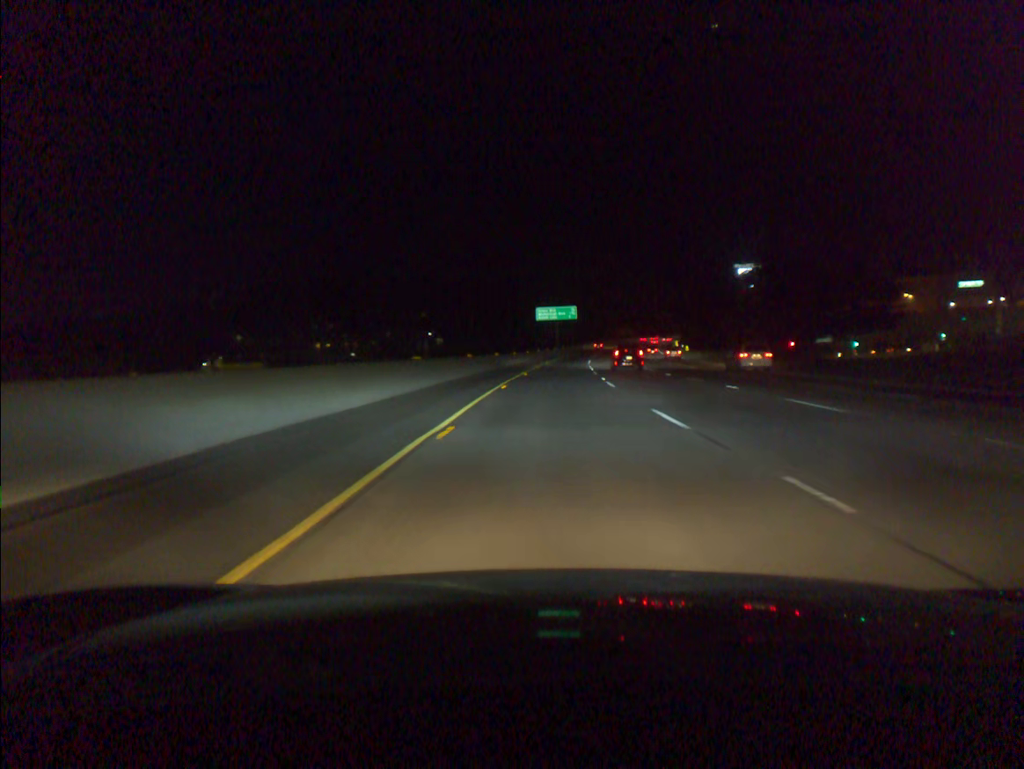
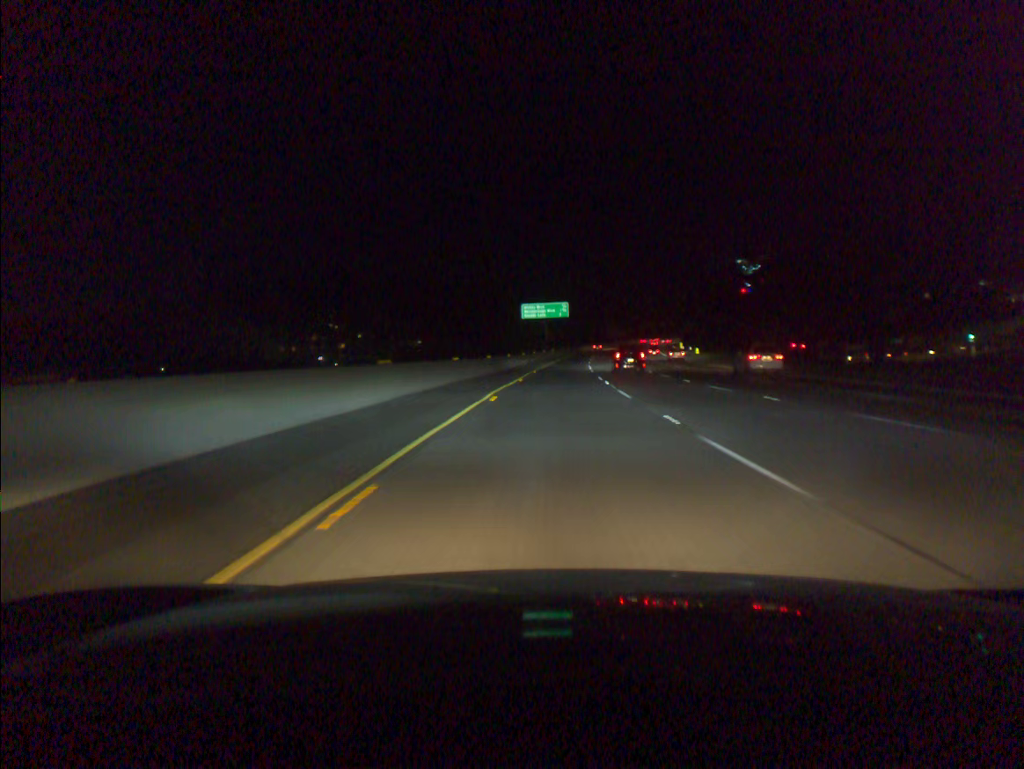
(+0.2, +19.8) m; +1°
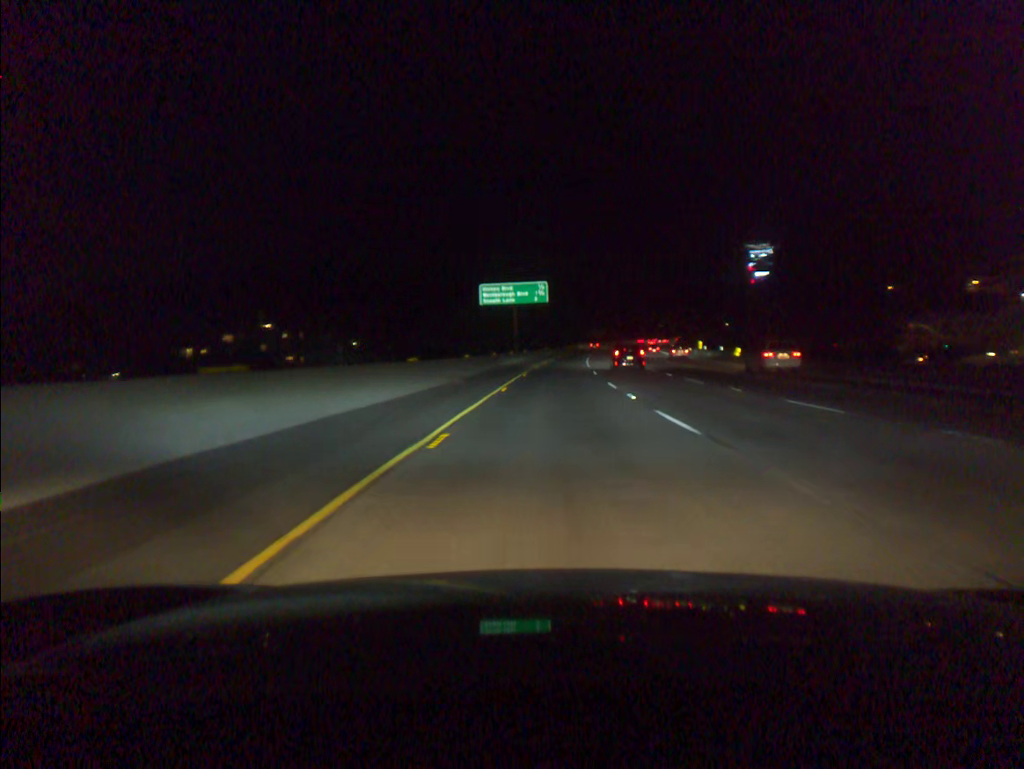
(+0.7, +39.3) m; +2°
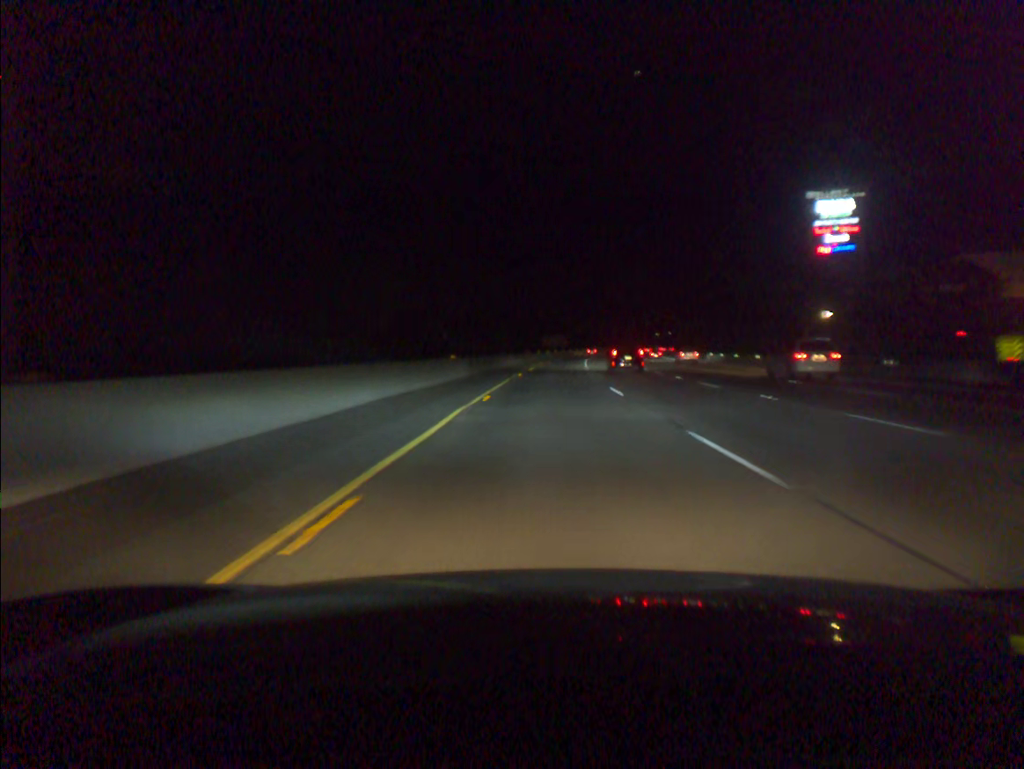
(+2.5, +77.7) m; +4°
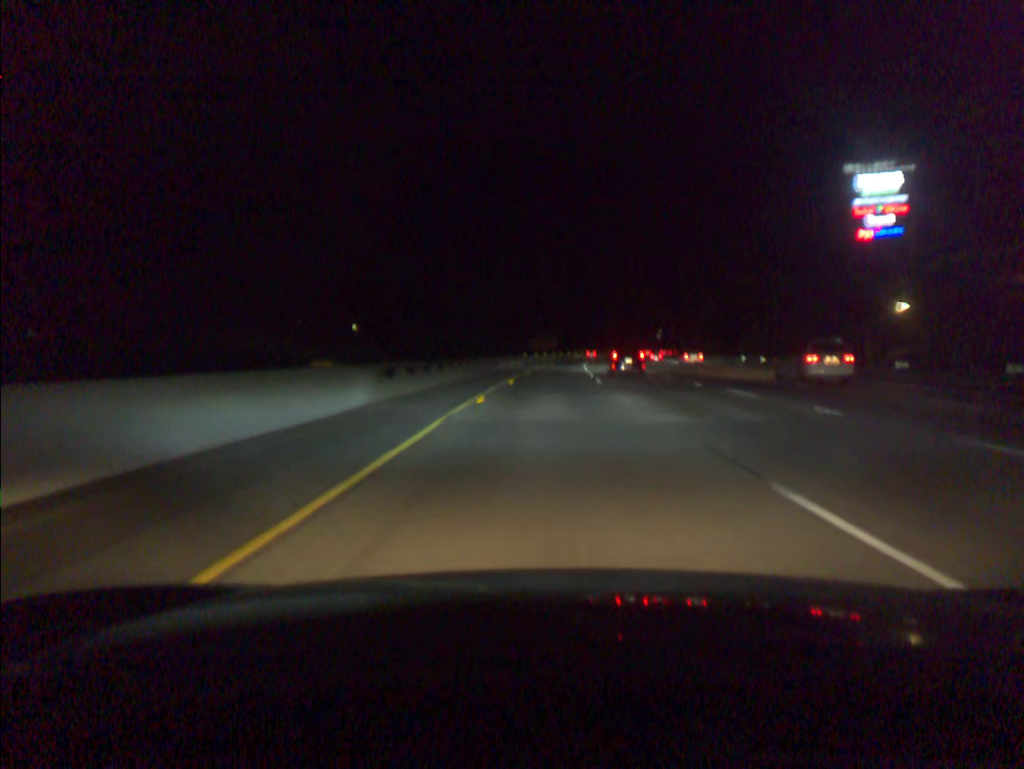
(+0.1, +19.3) m; +1°
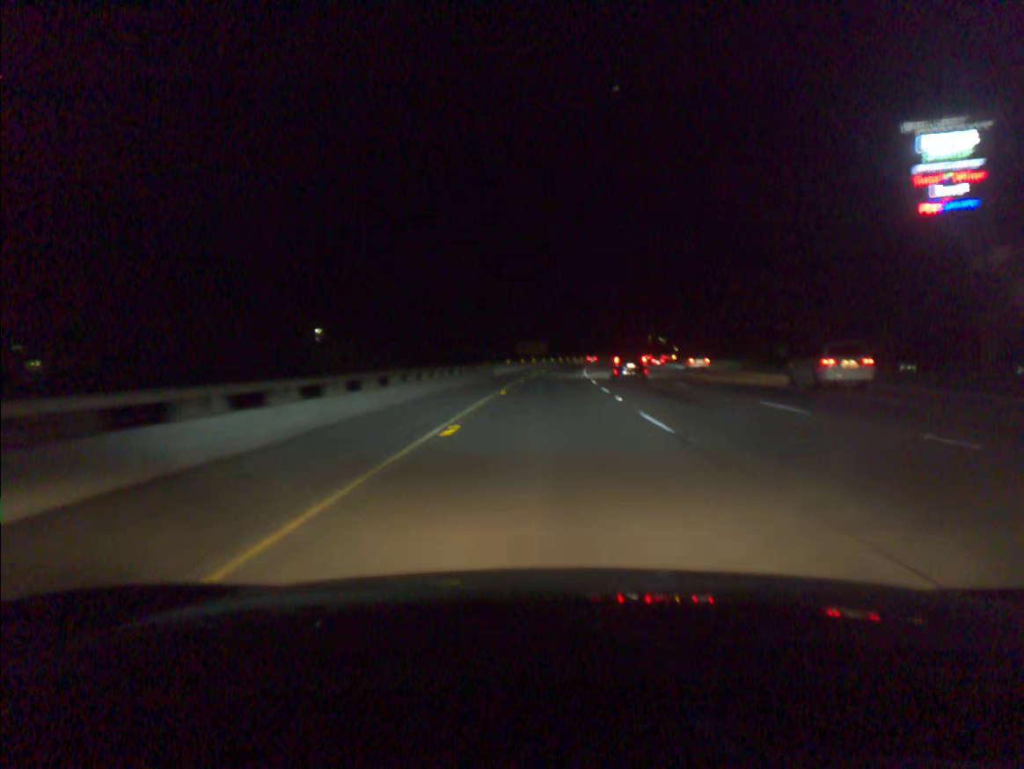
(+0.1, +19.2) m; +1°
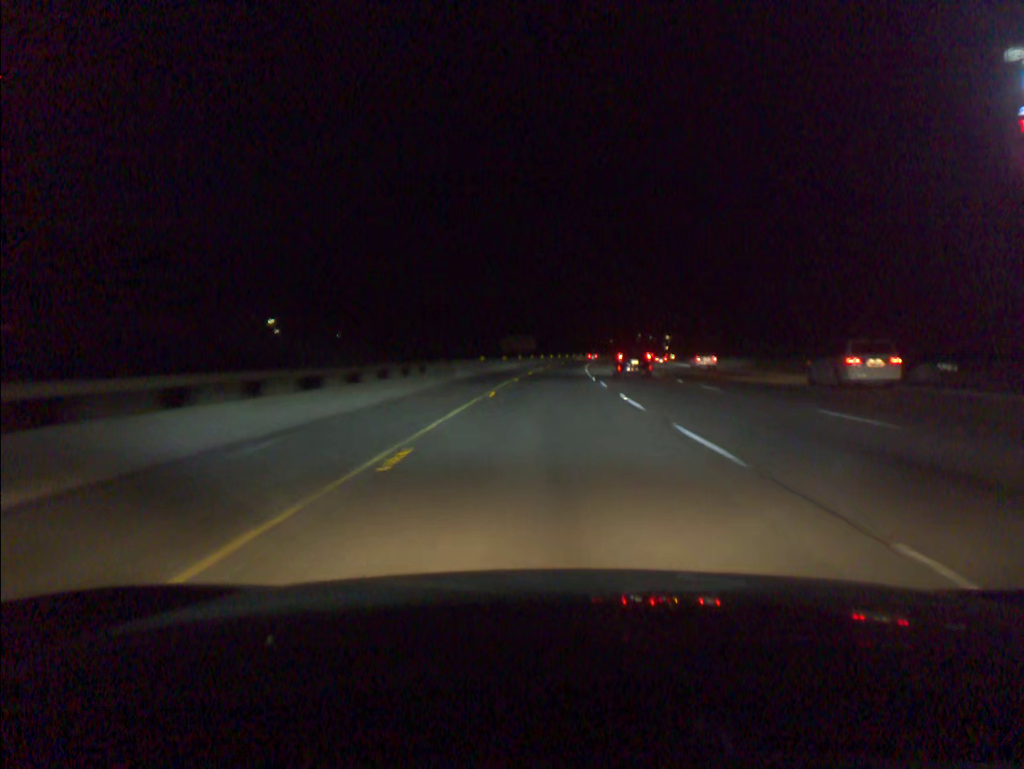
(+0.1, +19.2) m; +1°
